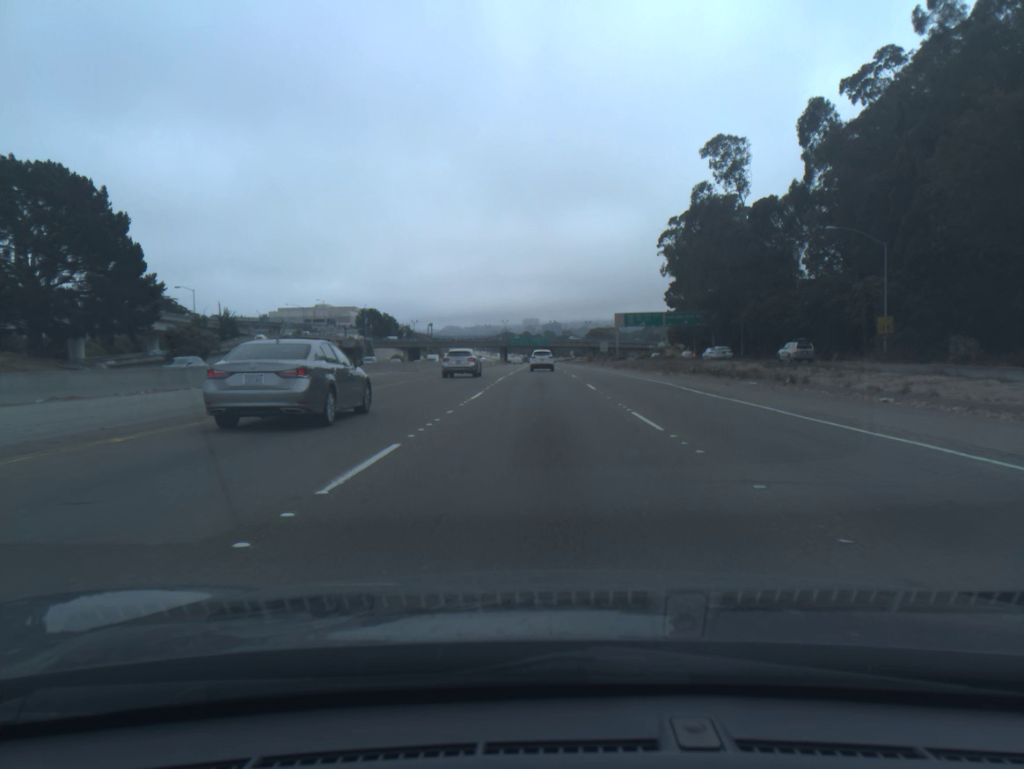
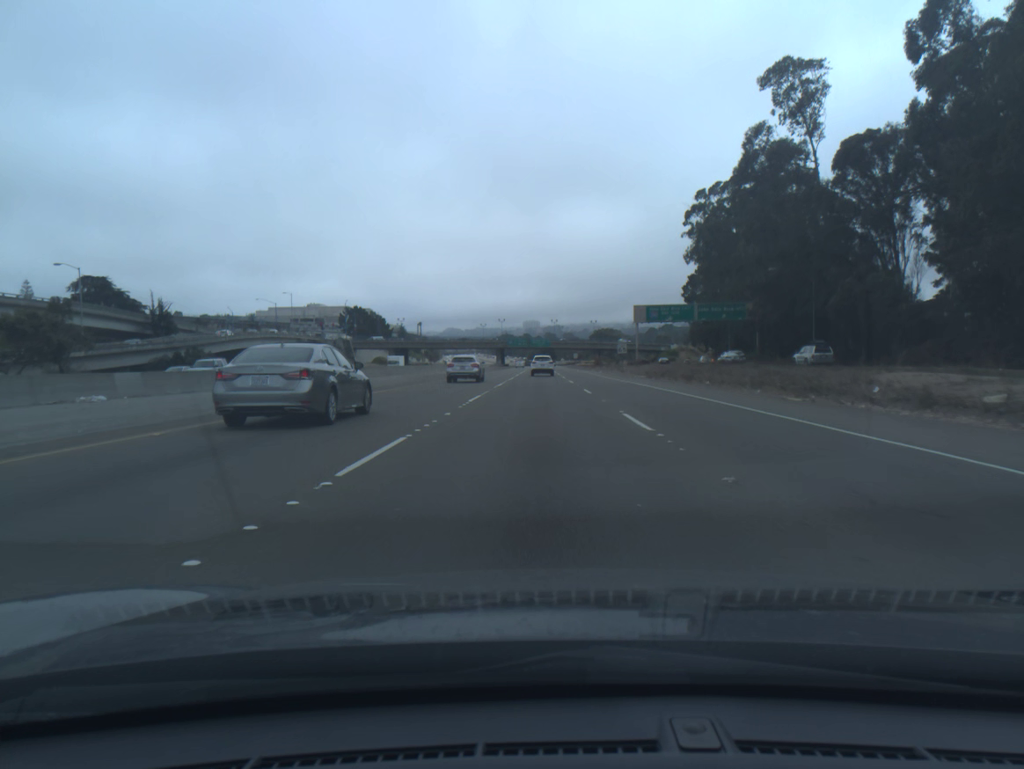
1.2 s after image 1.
(+0.1, +29.0) m; 0°
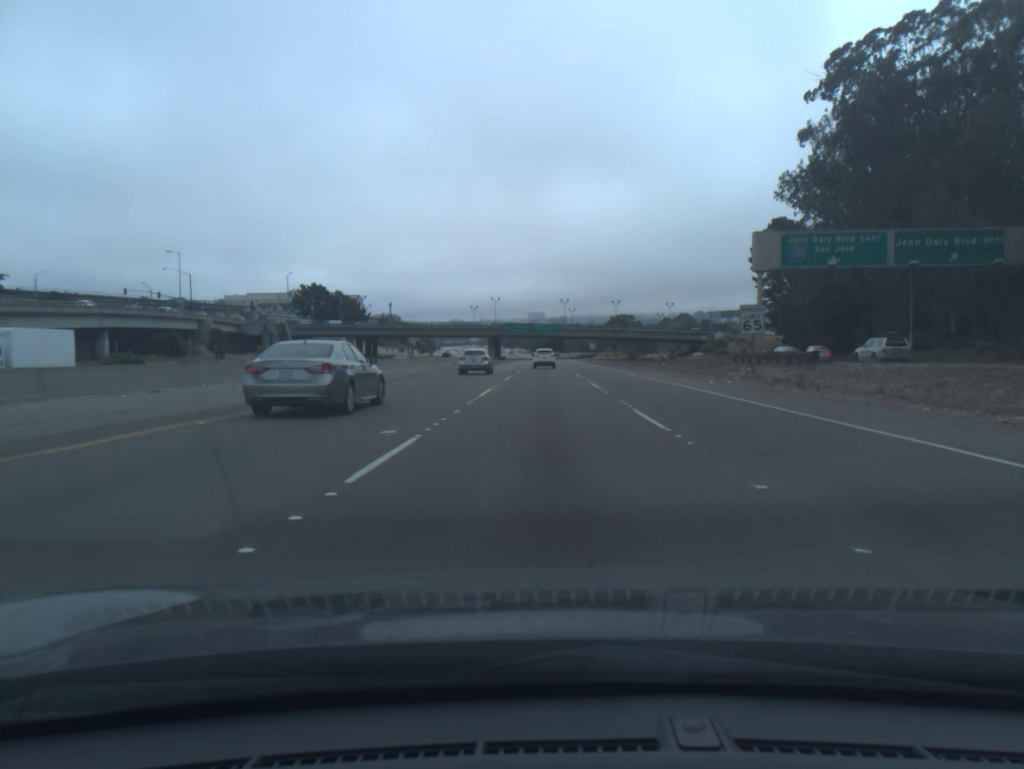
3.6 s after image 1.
(-0.3, +59.4) m; 0°
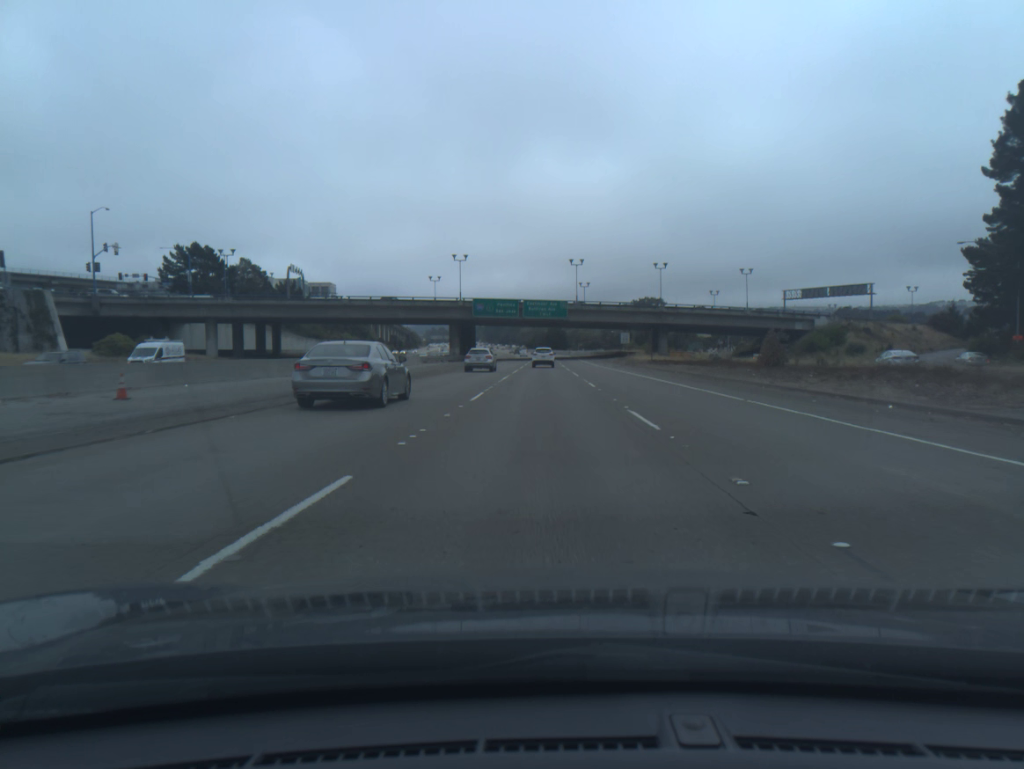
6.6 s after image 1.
(+0.2, +76.5) m; 0°
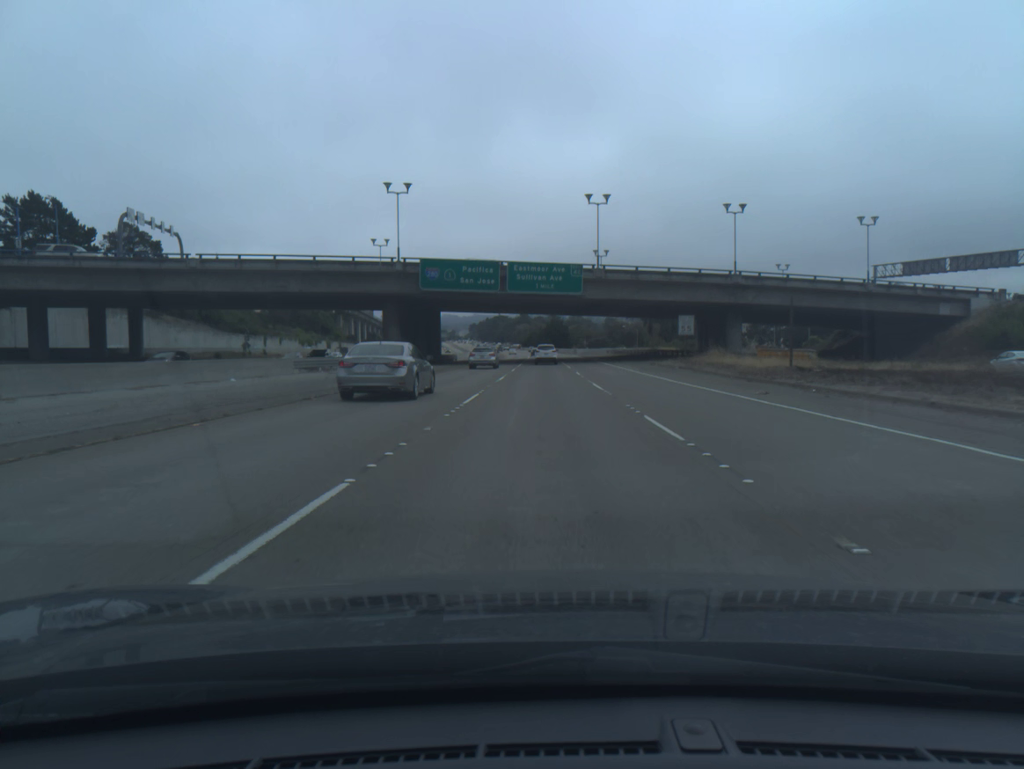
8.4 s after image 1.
(0.0, +46.5) m; 0°
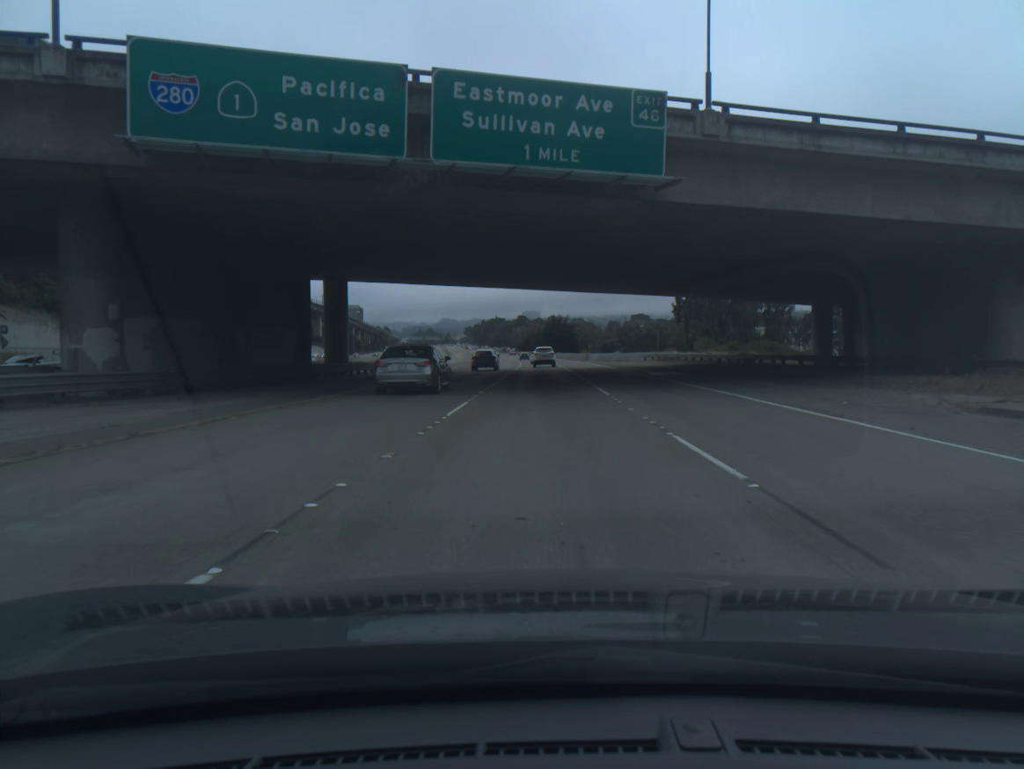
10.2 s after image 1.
(0.0, +46.5) m; 0°
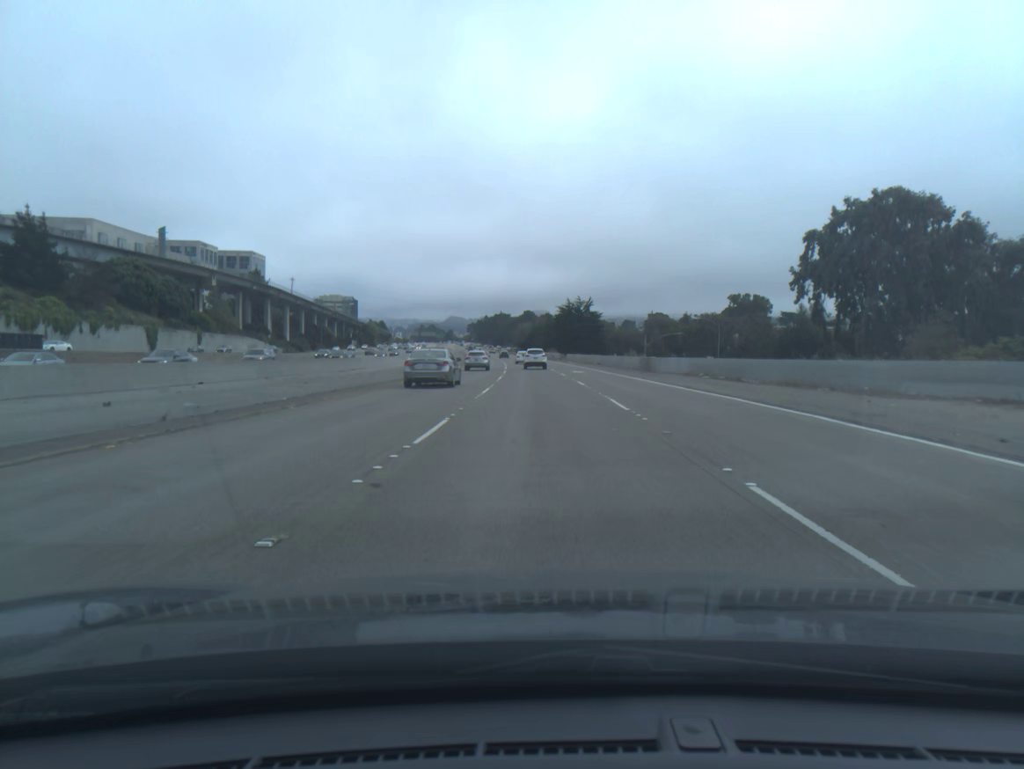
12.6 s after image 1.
(-0.2, +62.1) m; -1°
